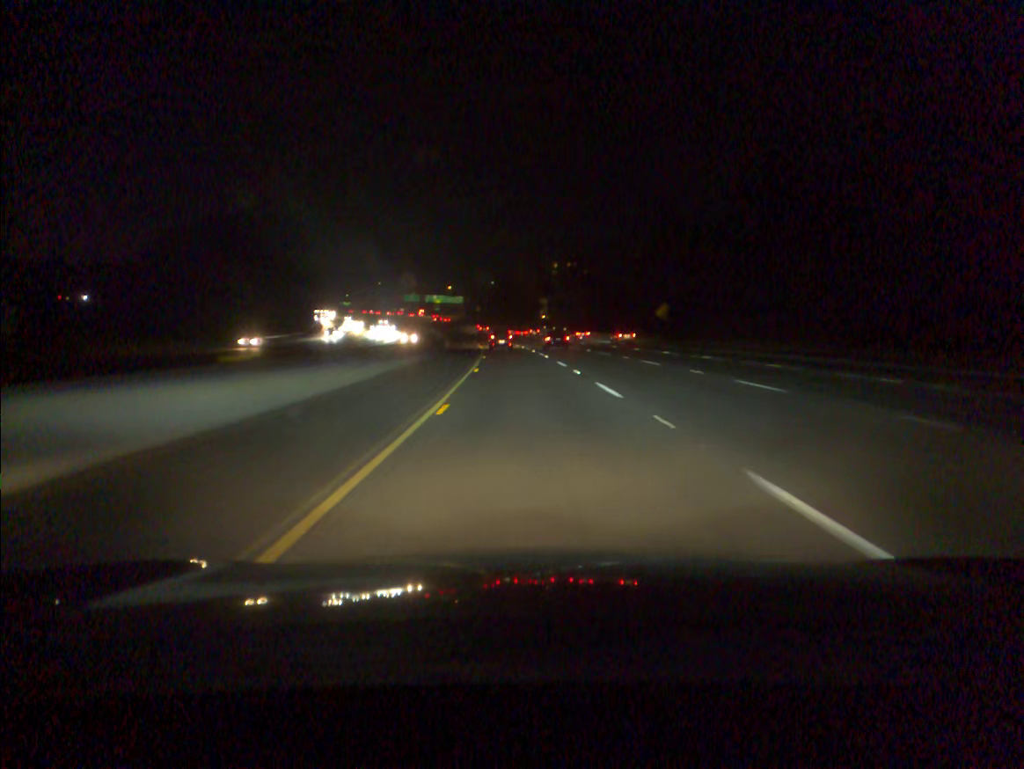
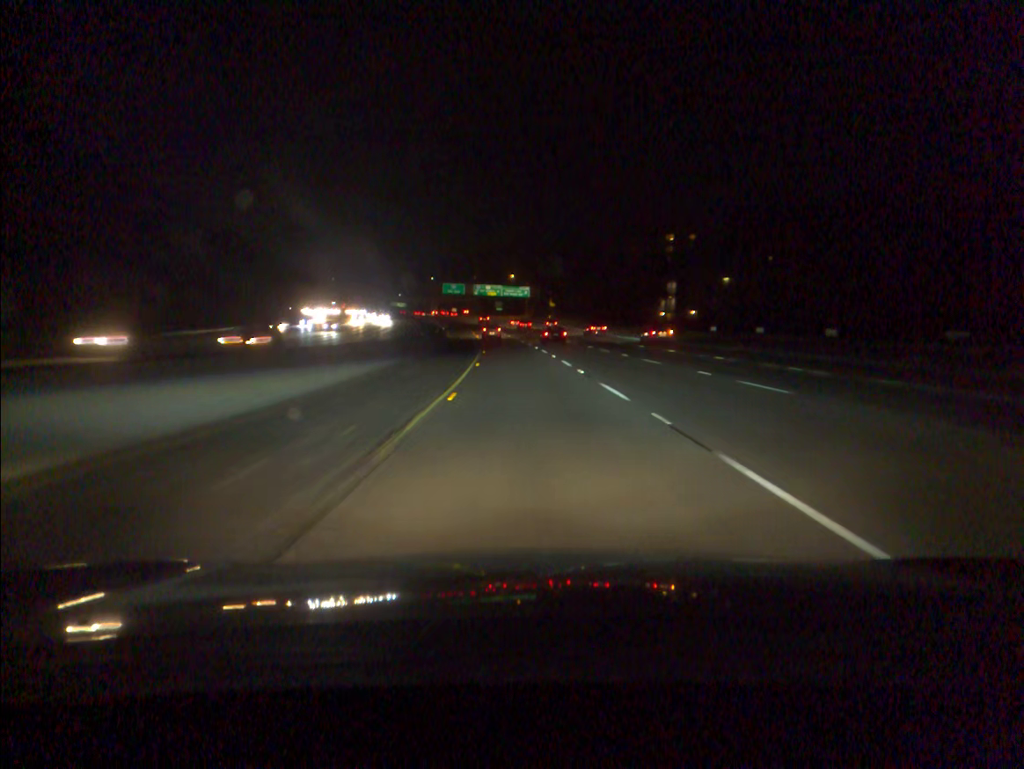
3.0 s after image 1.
(-5.1, +99.6) m; -6°
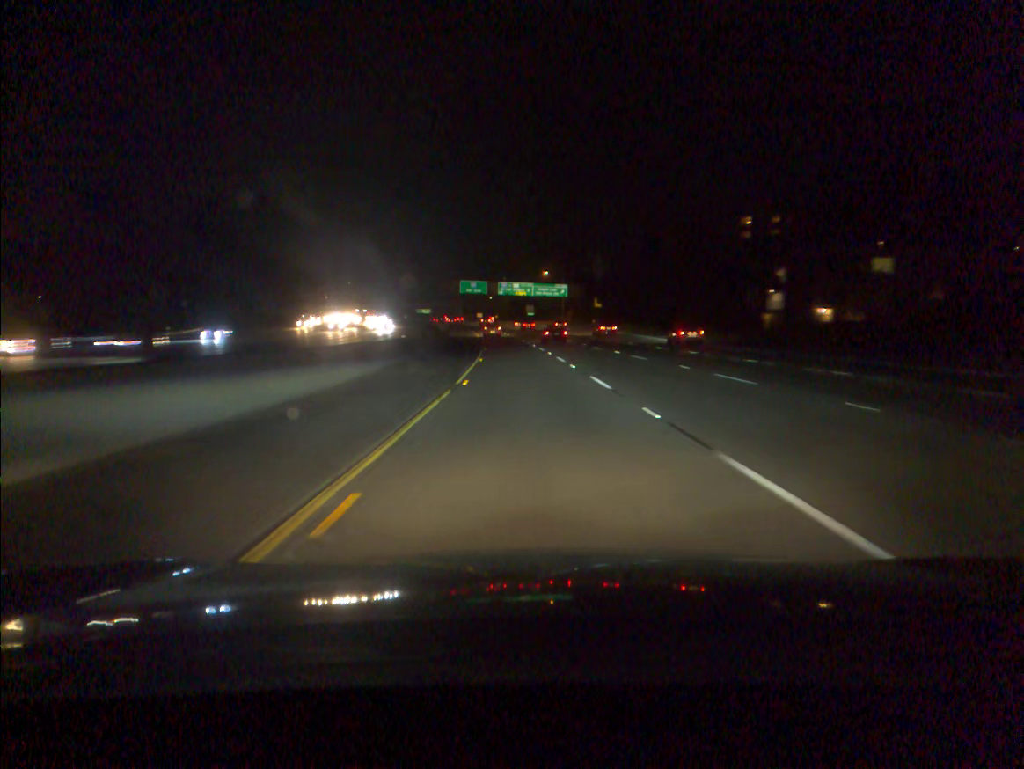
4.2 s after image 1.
(-0.8, +39.6) m; -2°
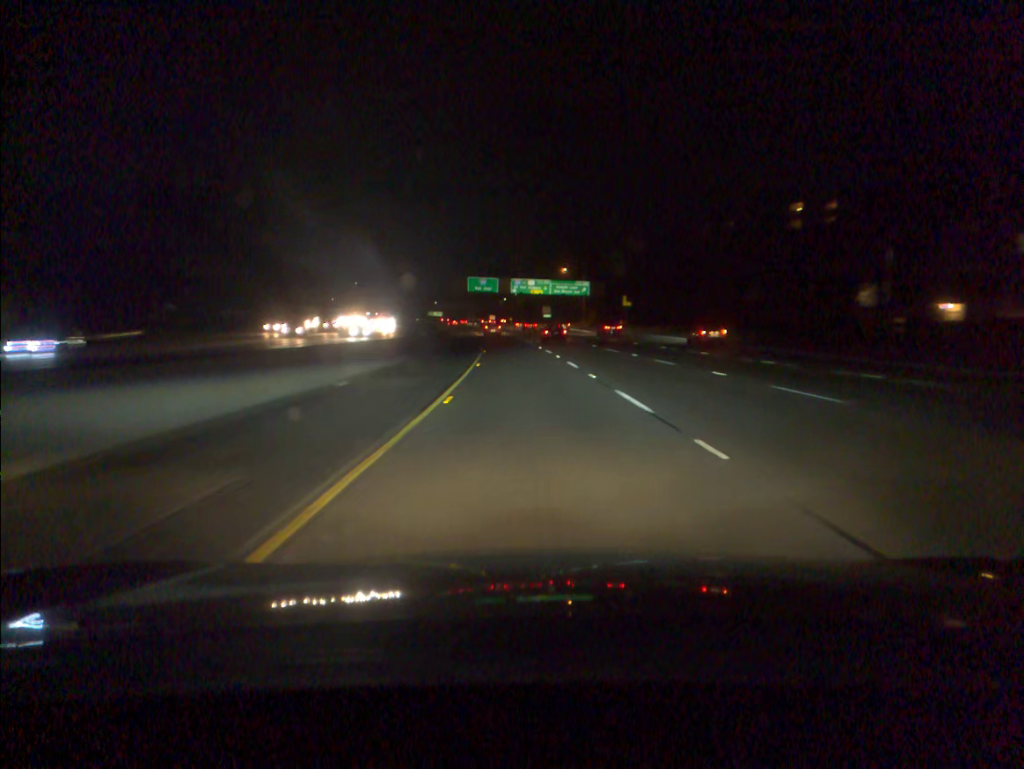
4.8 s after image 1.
(-0.2, +19.7) m; -1°
